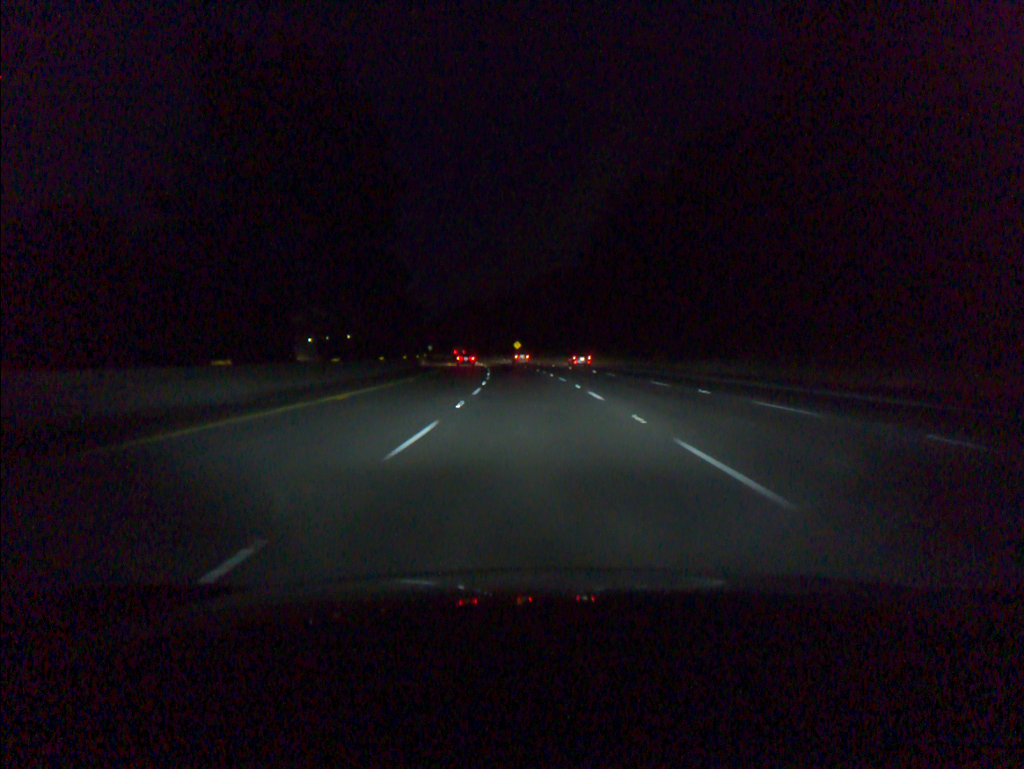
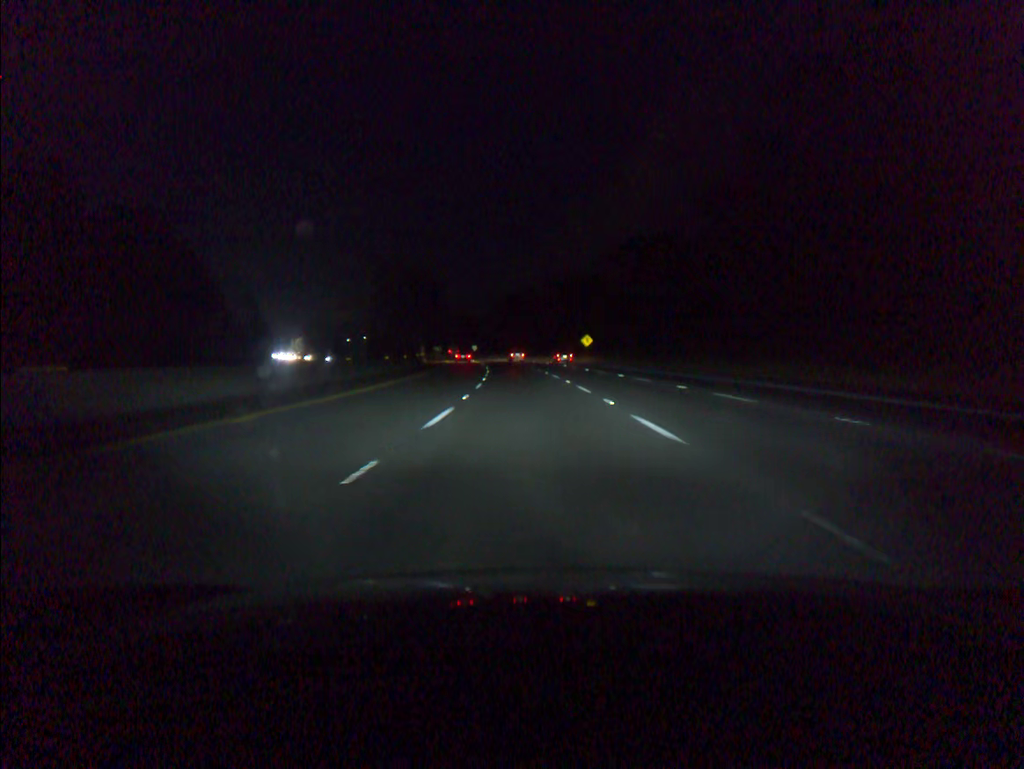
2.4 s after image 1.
(-2.8, +69.0) m; -5°
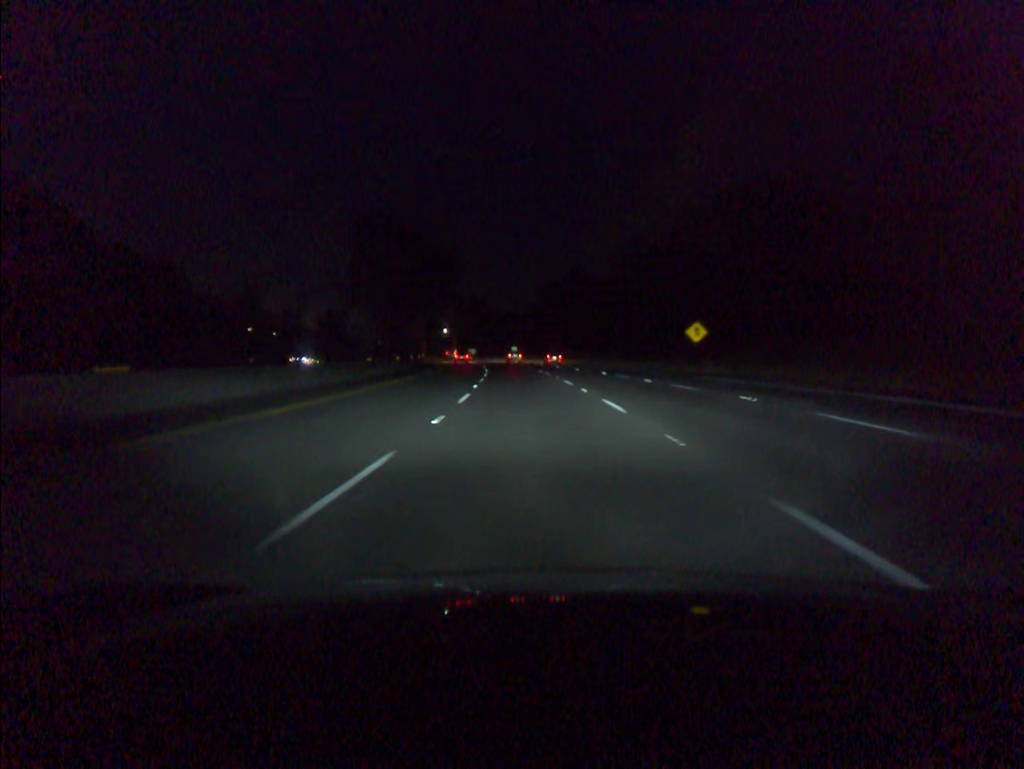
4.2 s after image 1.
(-1.6, +51.7) m; -4°
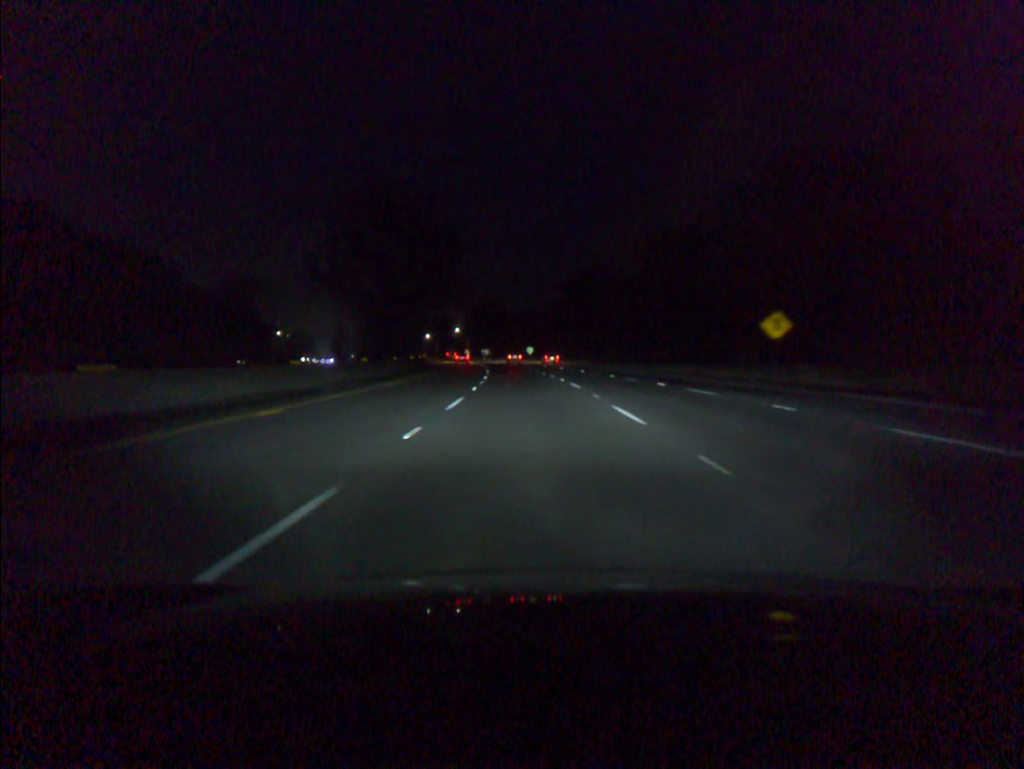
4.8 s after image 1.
(-0.2, +17.3) m; -1°
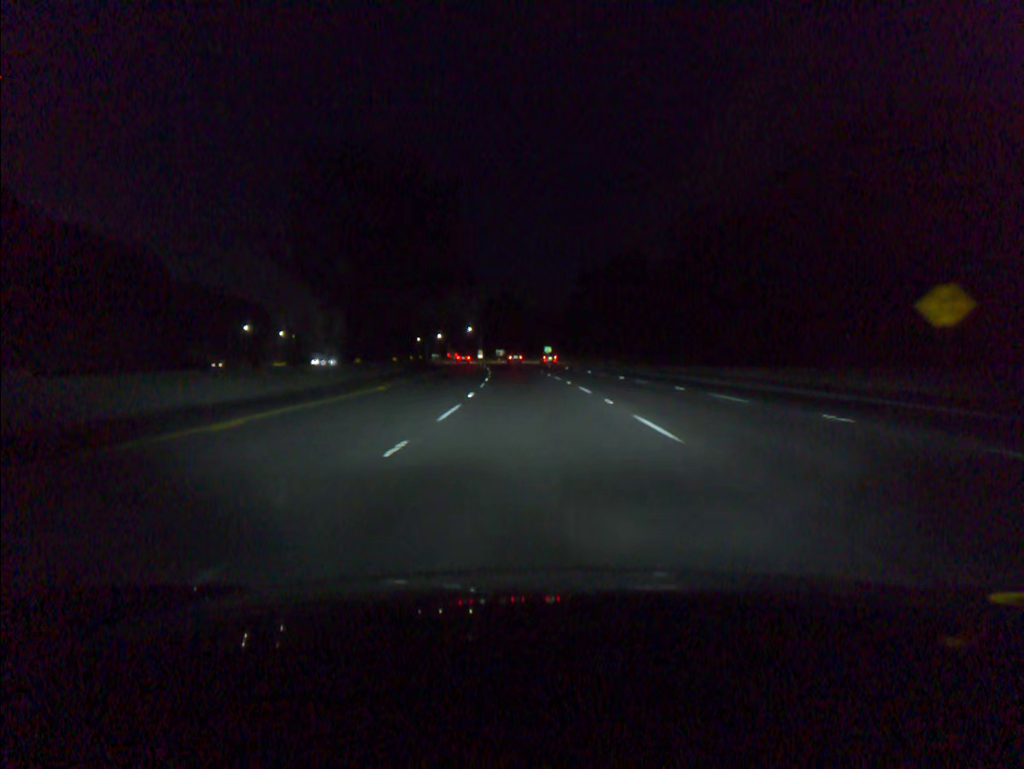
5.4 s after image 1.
(-0.2, +17.3) m; -1°
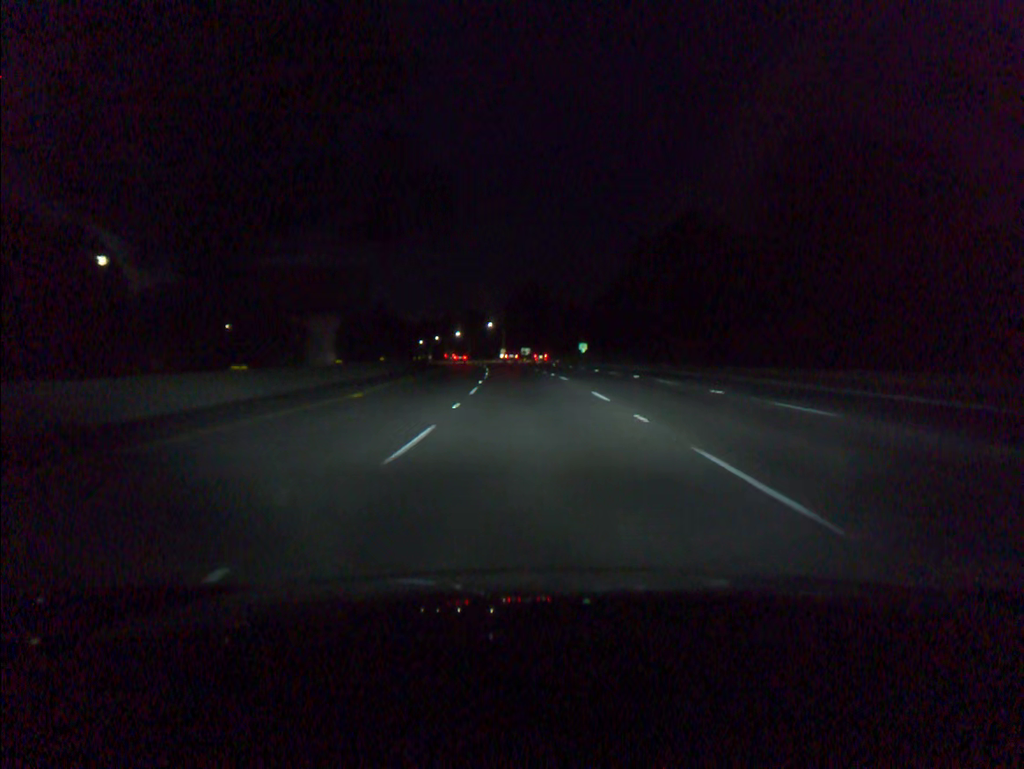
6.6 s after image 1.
(-0.7, +34.6) m; -2°
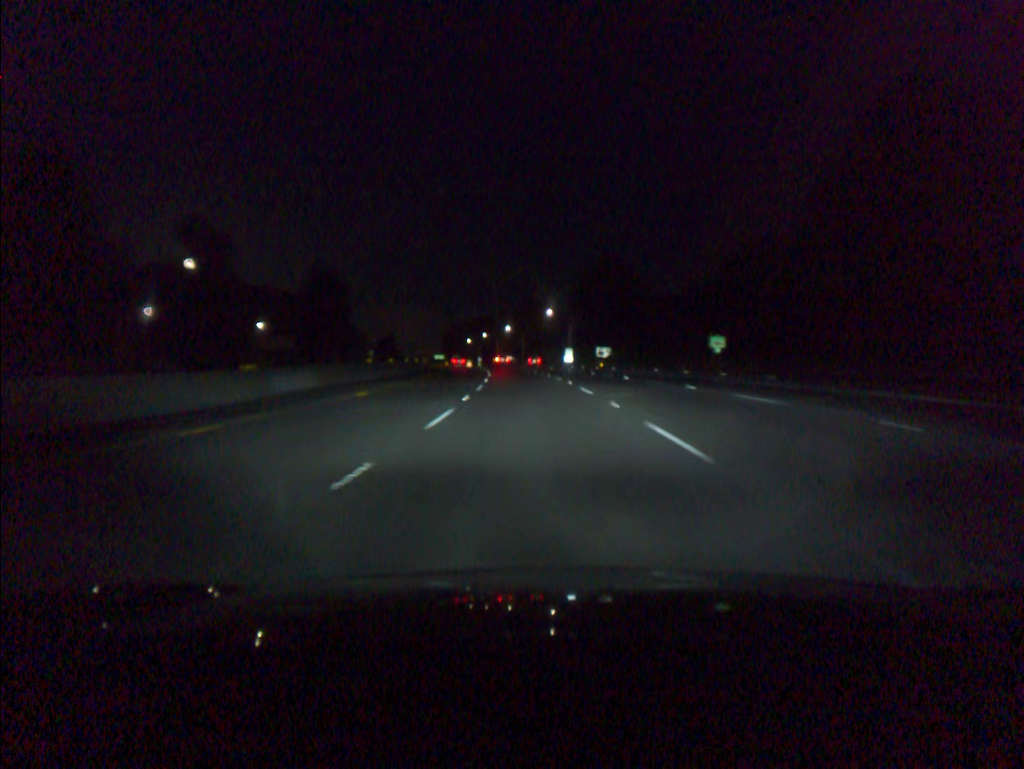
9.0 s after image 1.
(-2.9, +69.2) m; -5°
